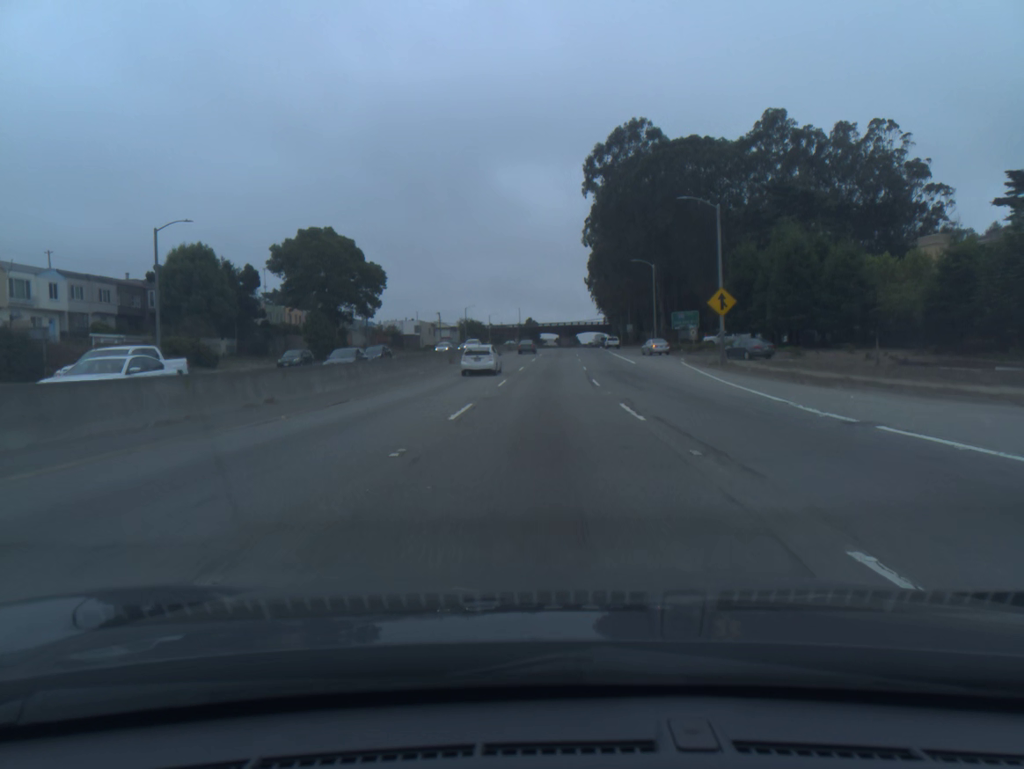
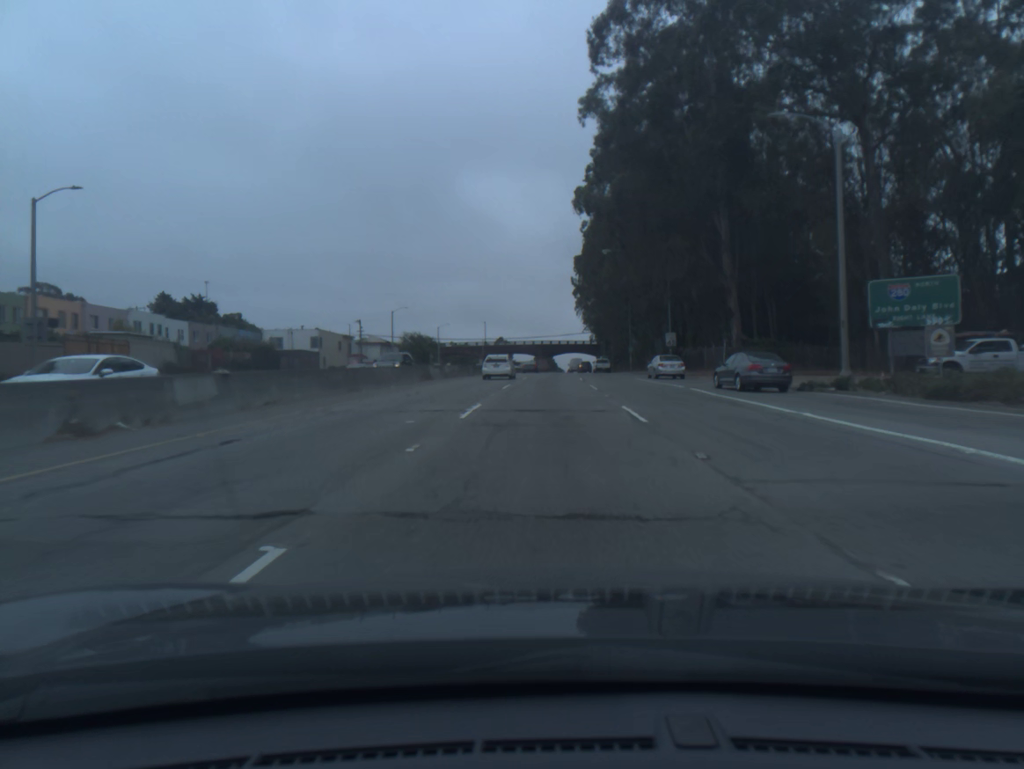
(+0.9, +58.3) m; +2°
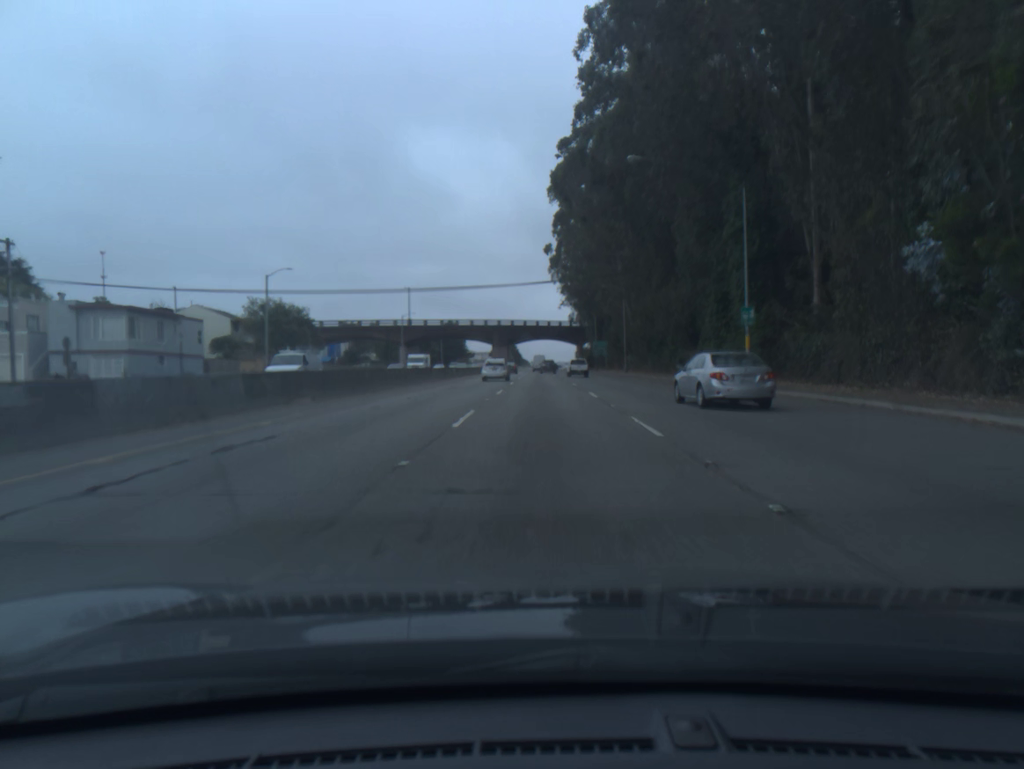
(+1.5, +75.4) m; +2°
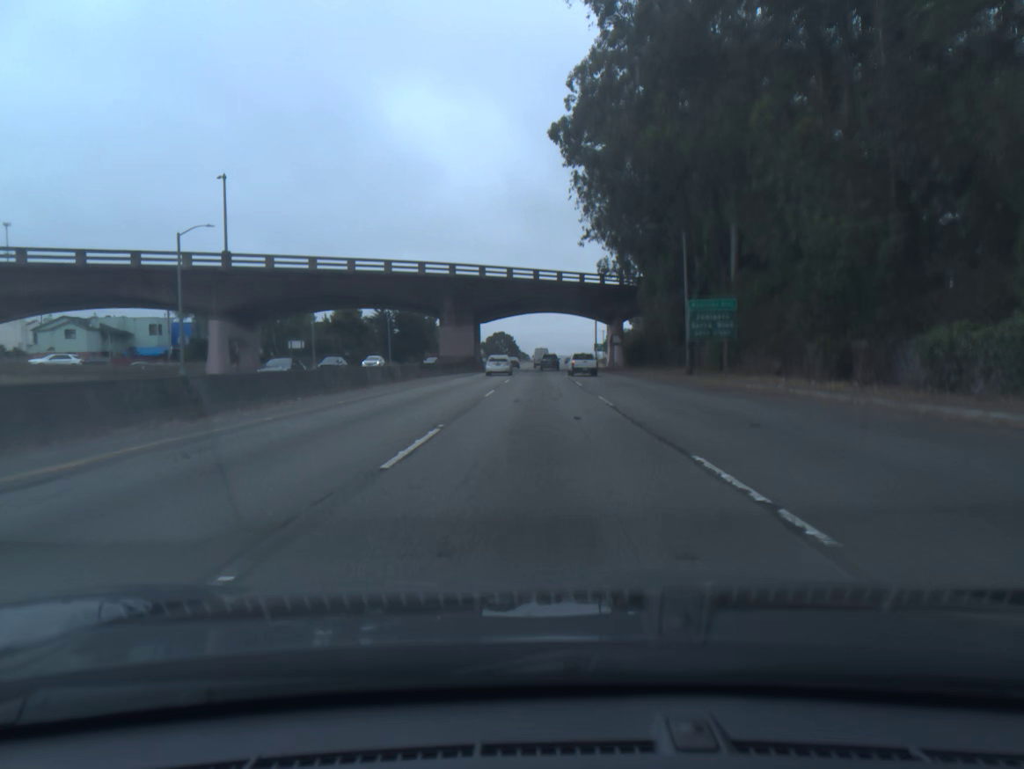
(0.0, +78.9) m; 0°
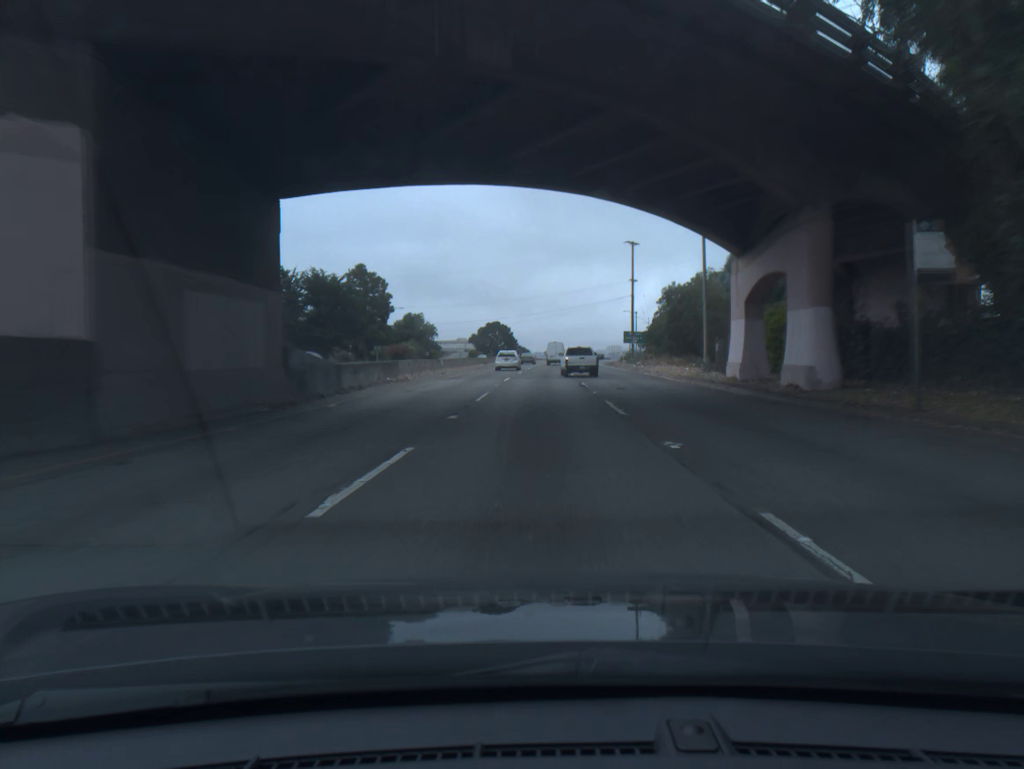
(-0.1, +62.3) m; 0°
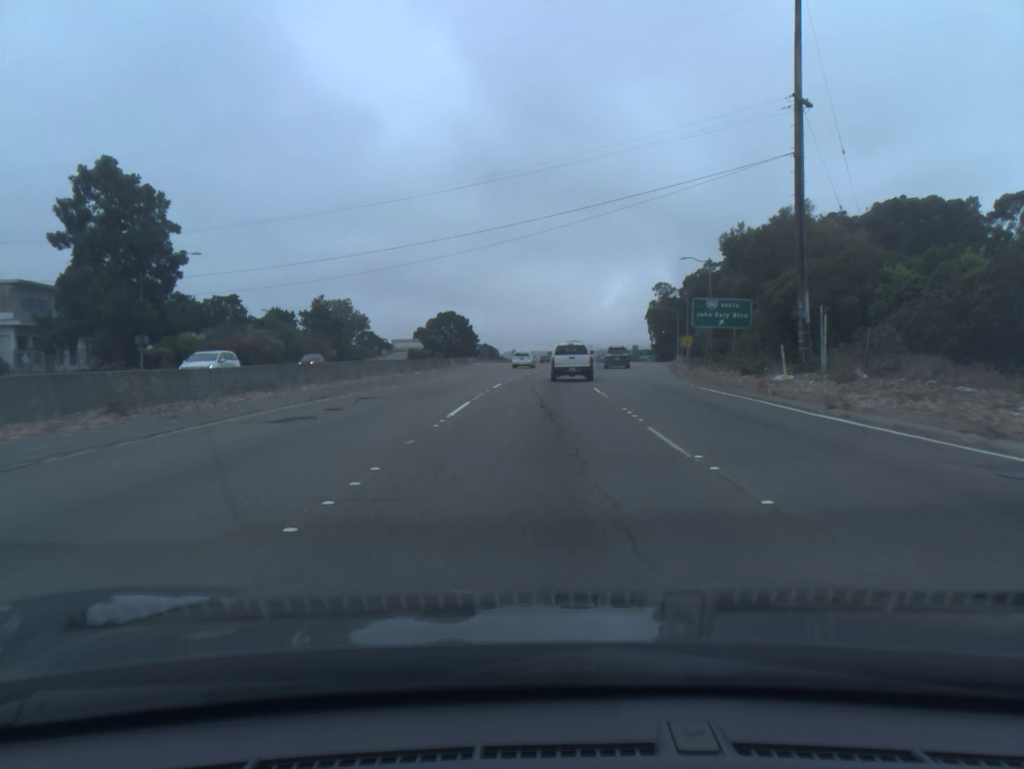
(+0.9, +74.4) m; +2°
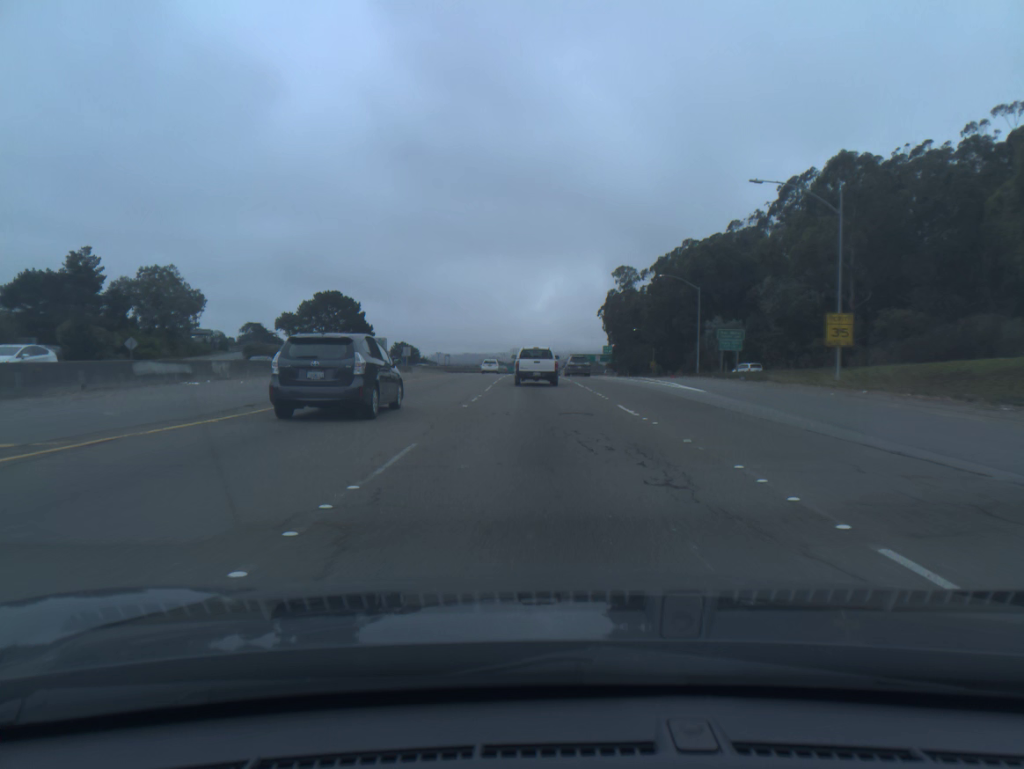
(+2.5, +69.1) m; +5°
